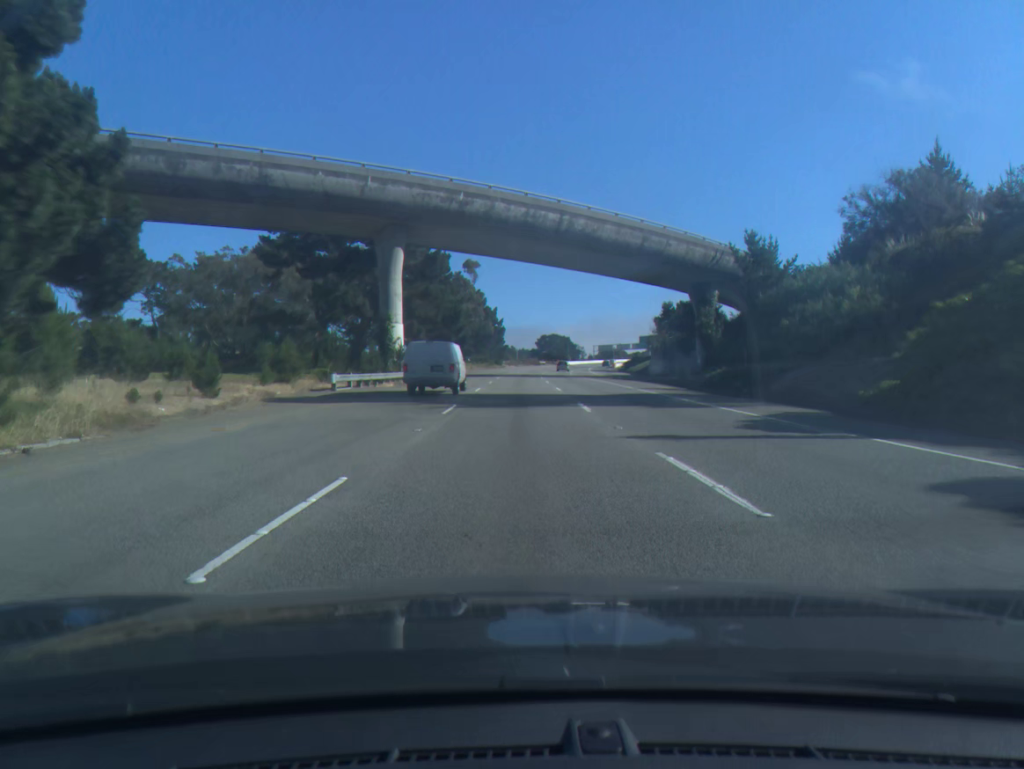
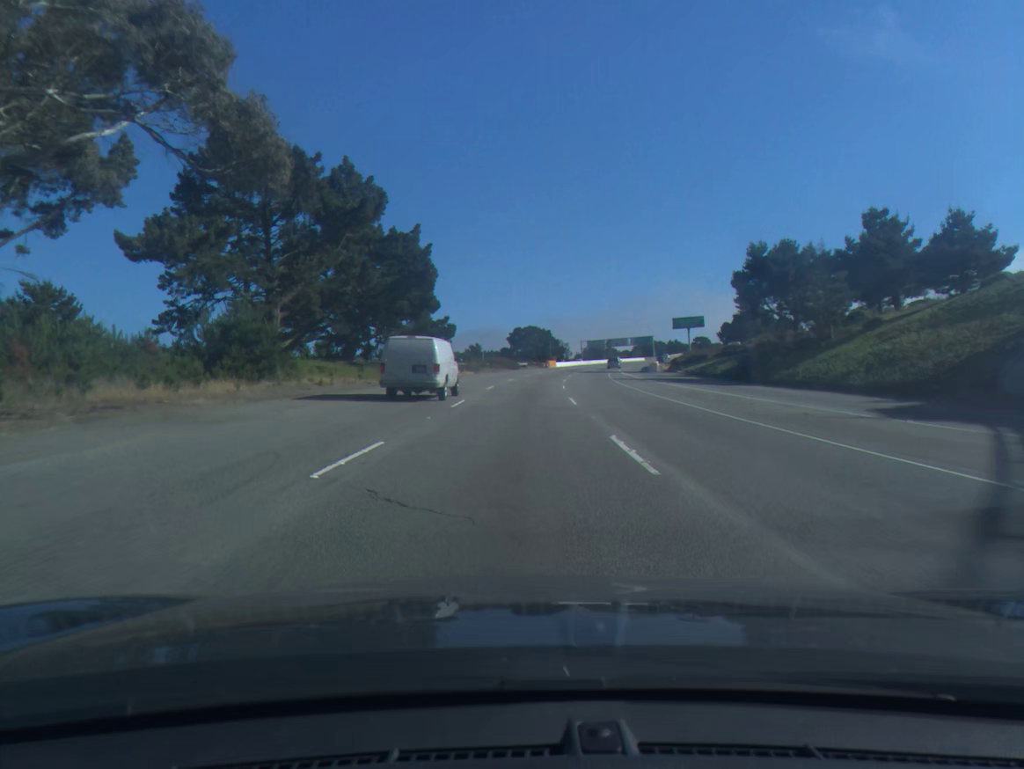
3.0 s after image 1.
(+0.9, +84.5) m; +2°
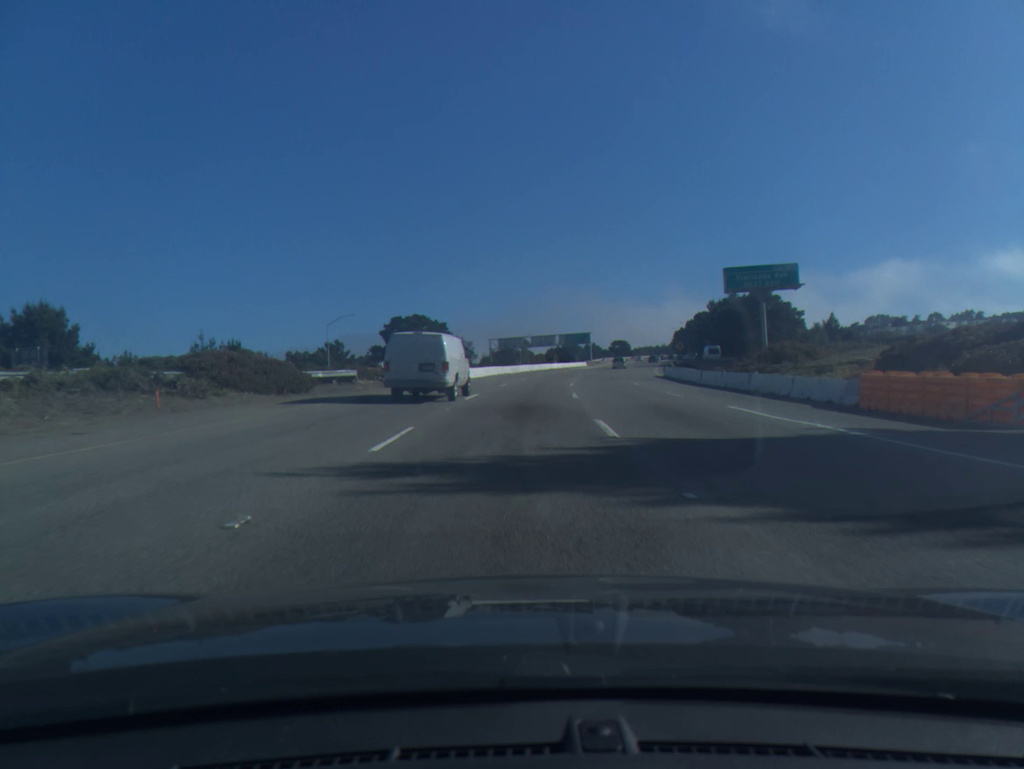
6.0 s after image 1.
(+4.9, +84.1) m; +7°
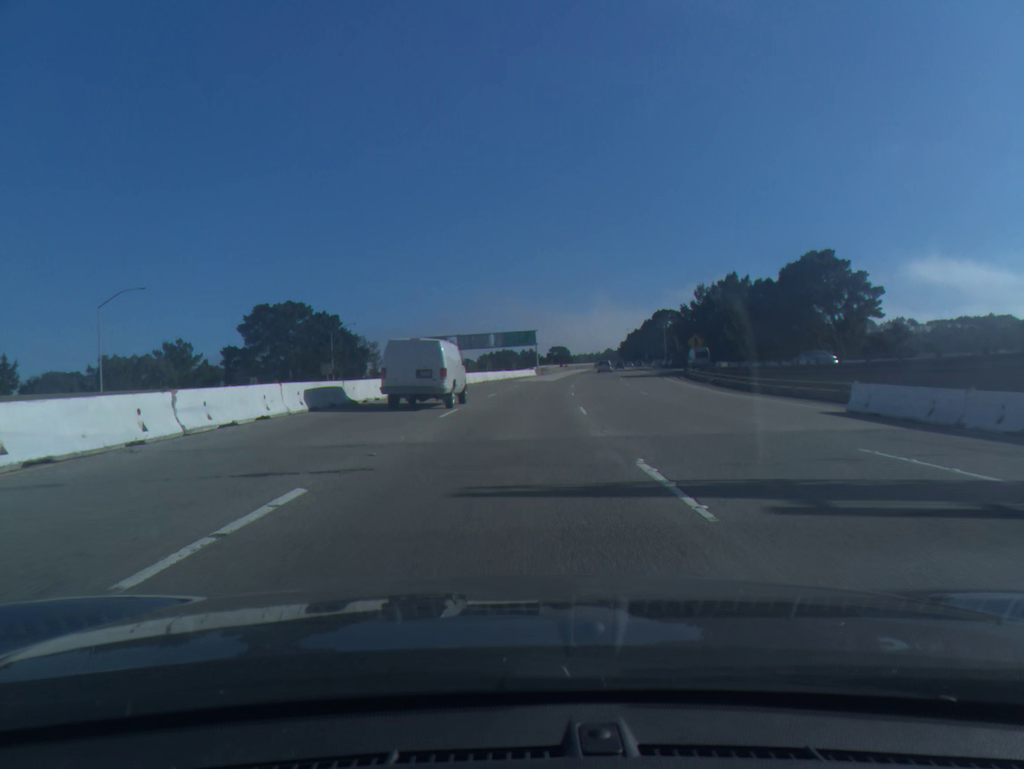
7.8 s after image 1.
(+2.2, +50.6) m; +5°
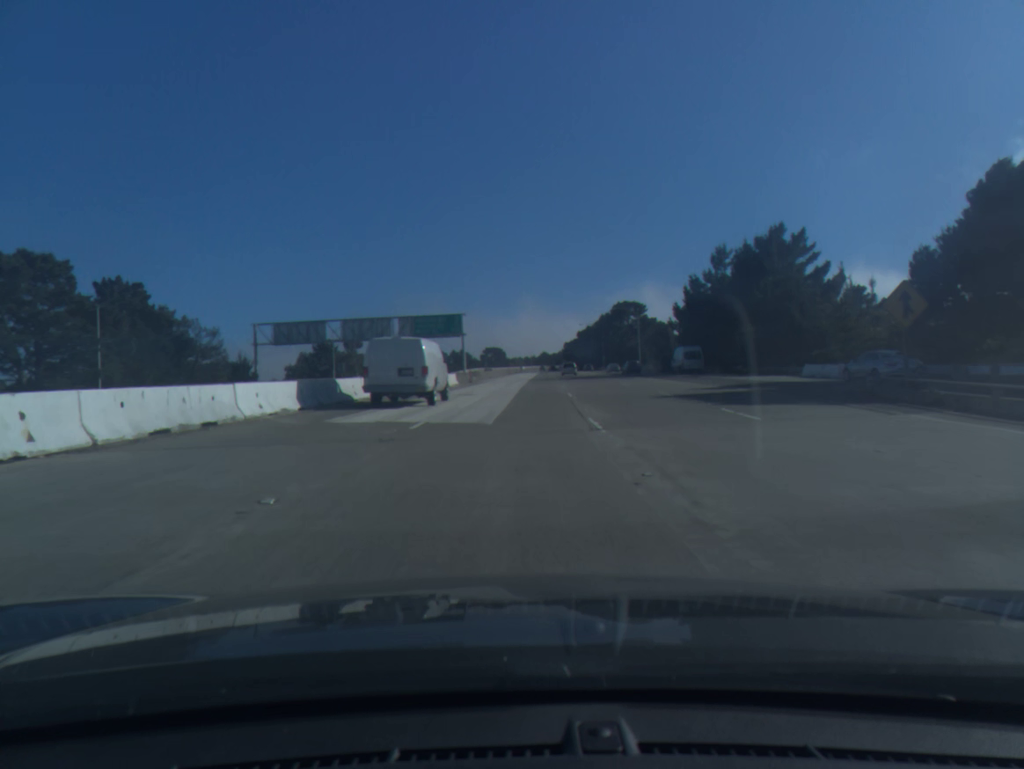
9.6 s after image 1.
(+2.2, +50.6) m; +5°
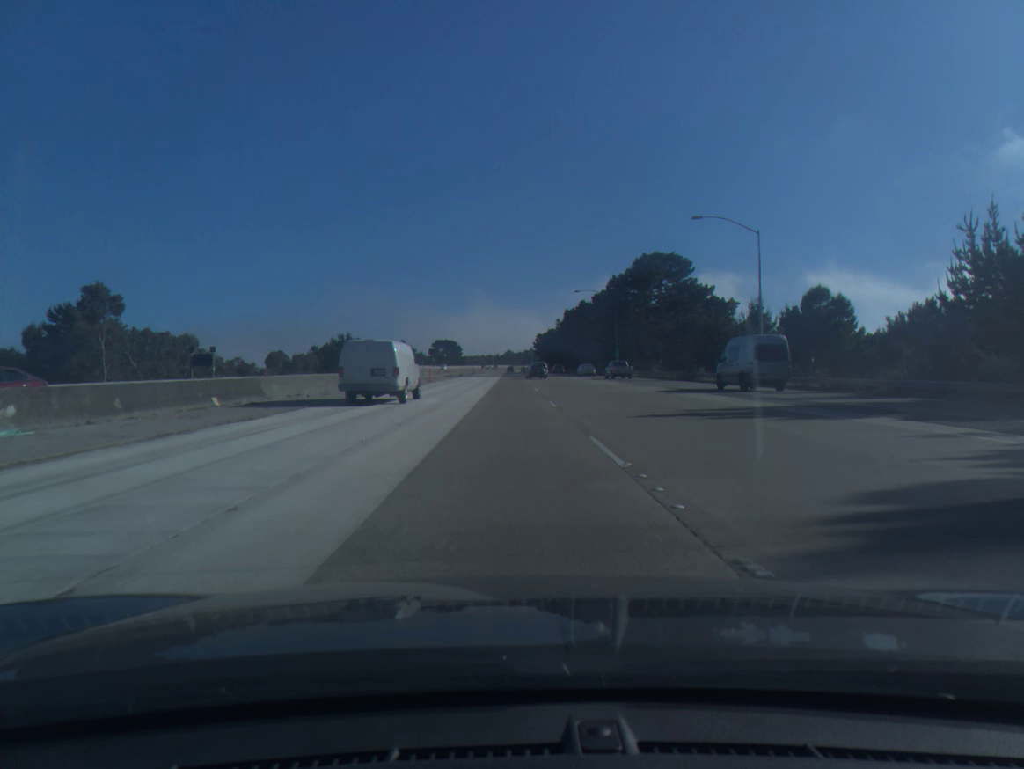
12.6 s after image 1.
(+2.9, +84.5) m; +3°
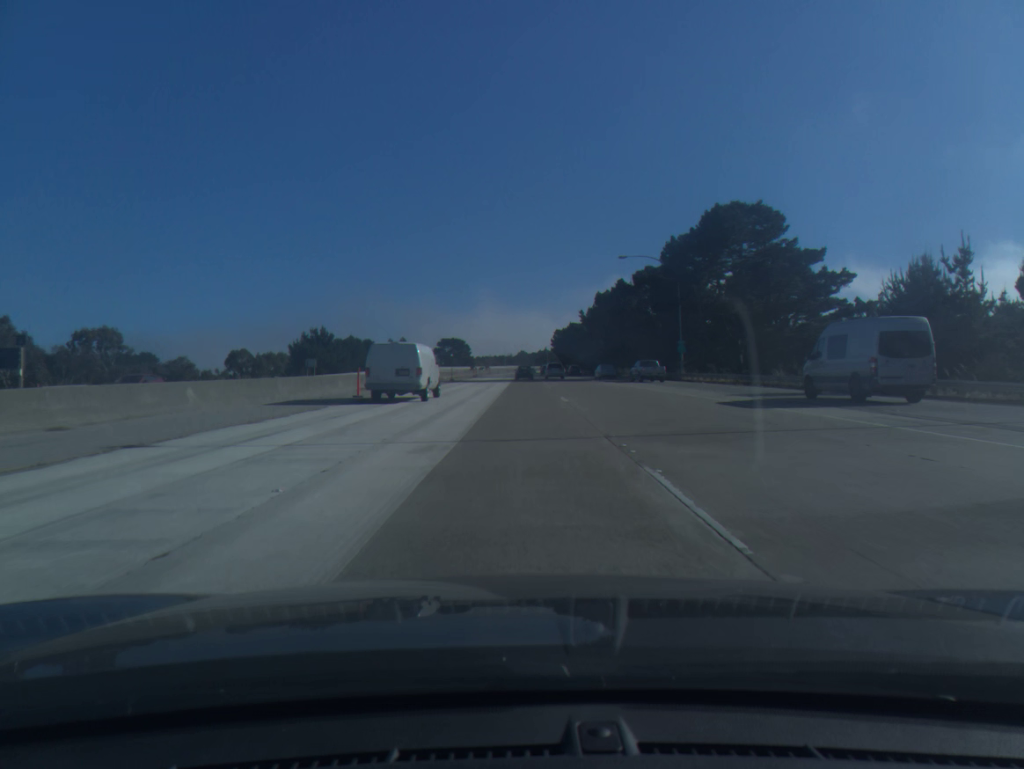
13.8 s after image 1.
(-0.3, +33.9) m; -1°
